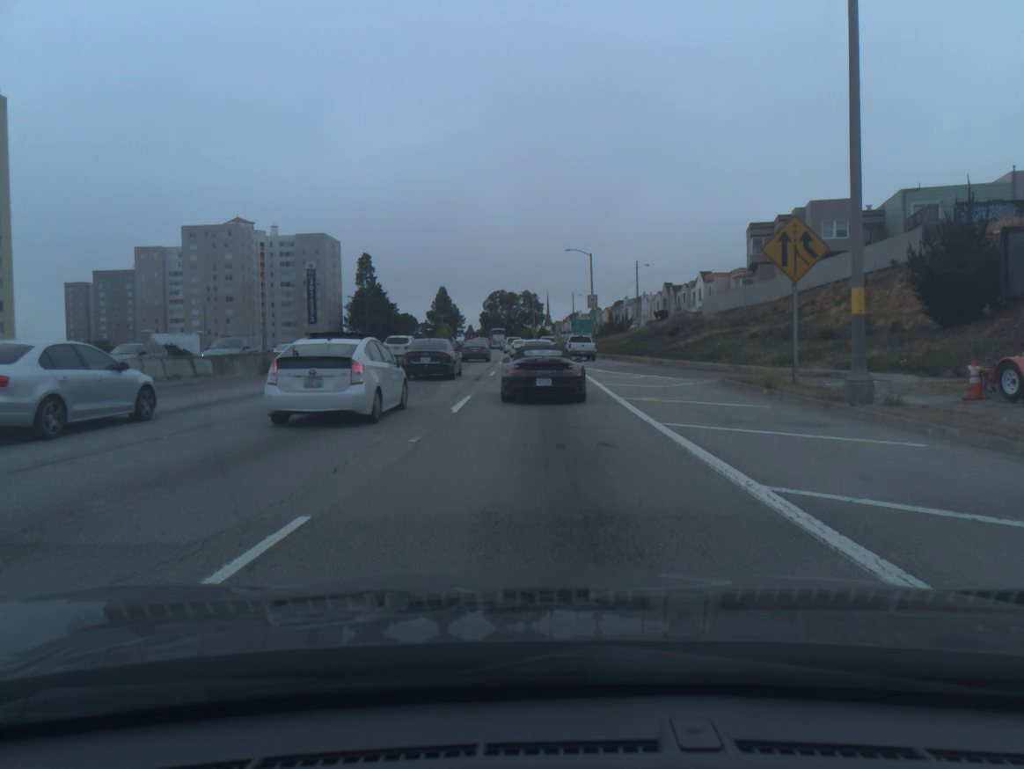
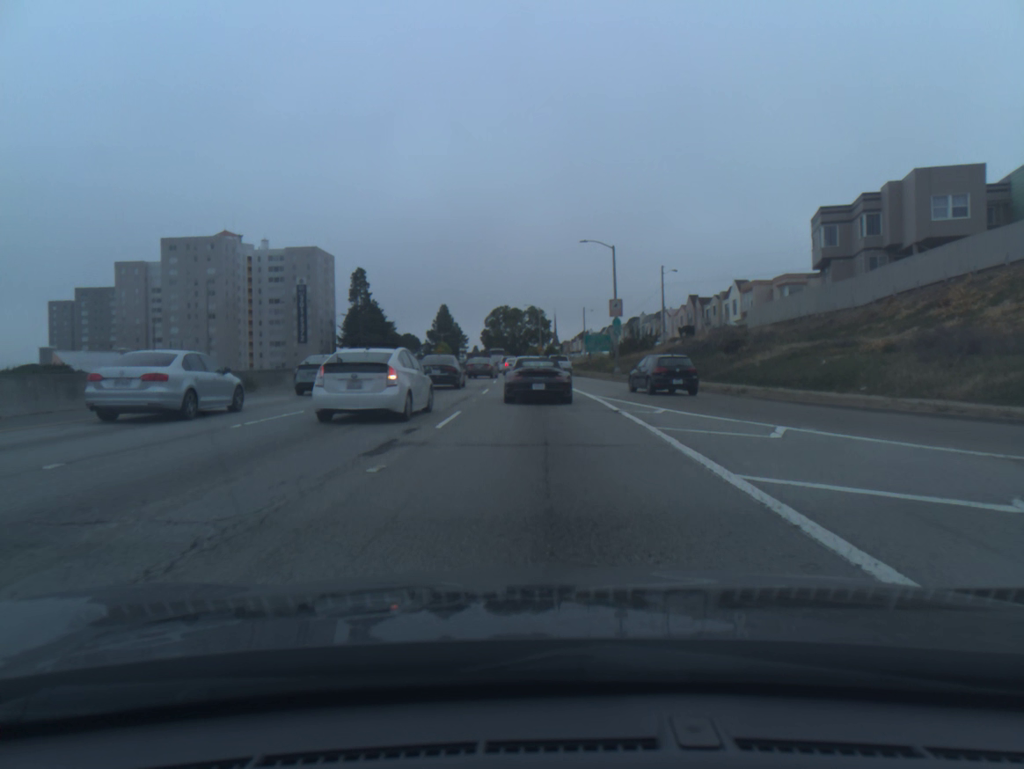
(-0.1, +17.1) m; -1°
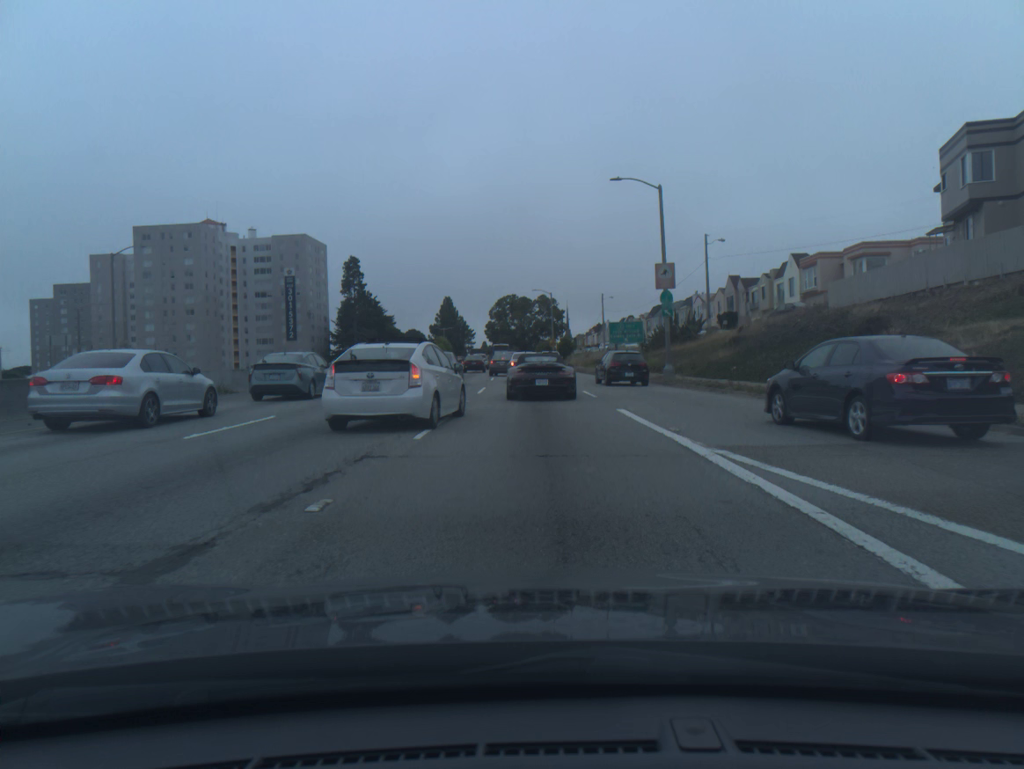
(-0.1, +17.1) m; -1°
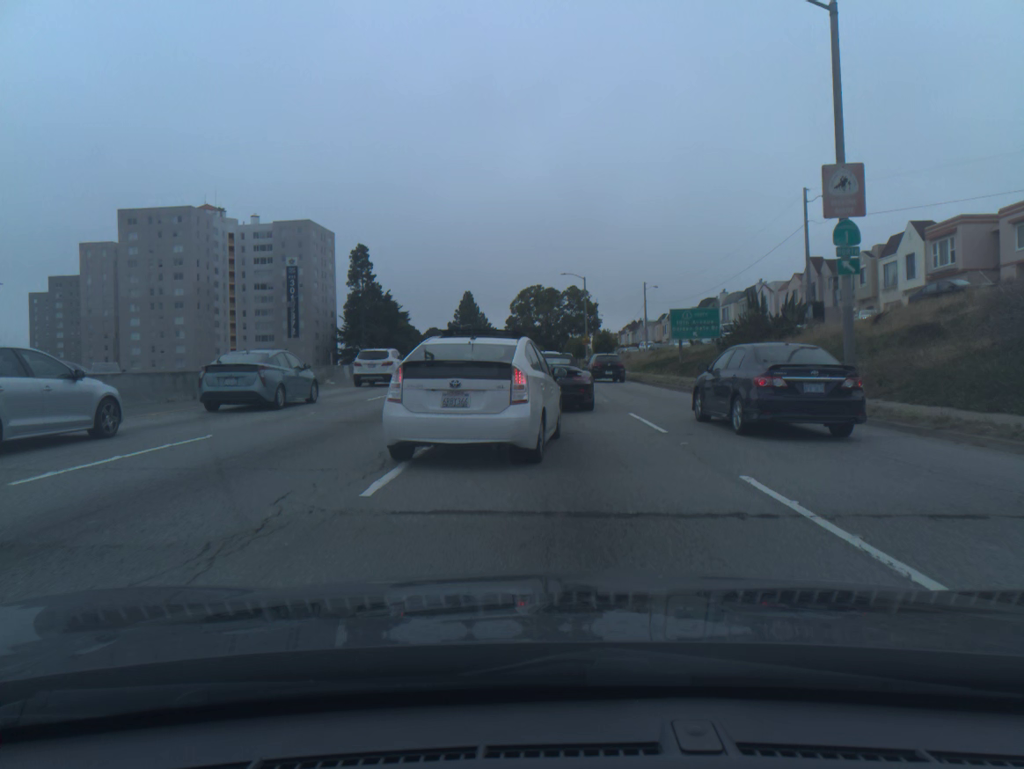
(-0.4, +19.1) m; -2°
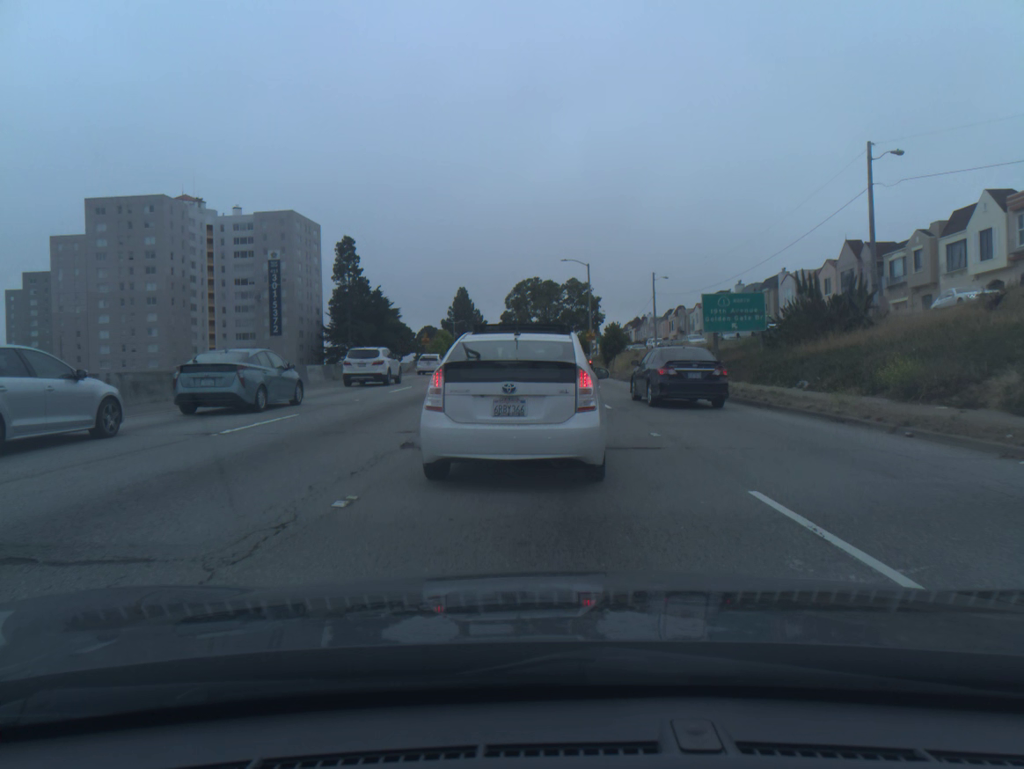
(+0.1, +10.2) m; 0°
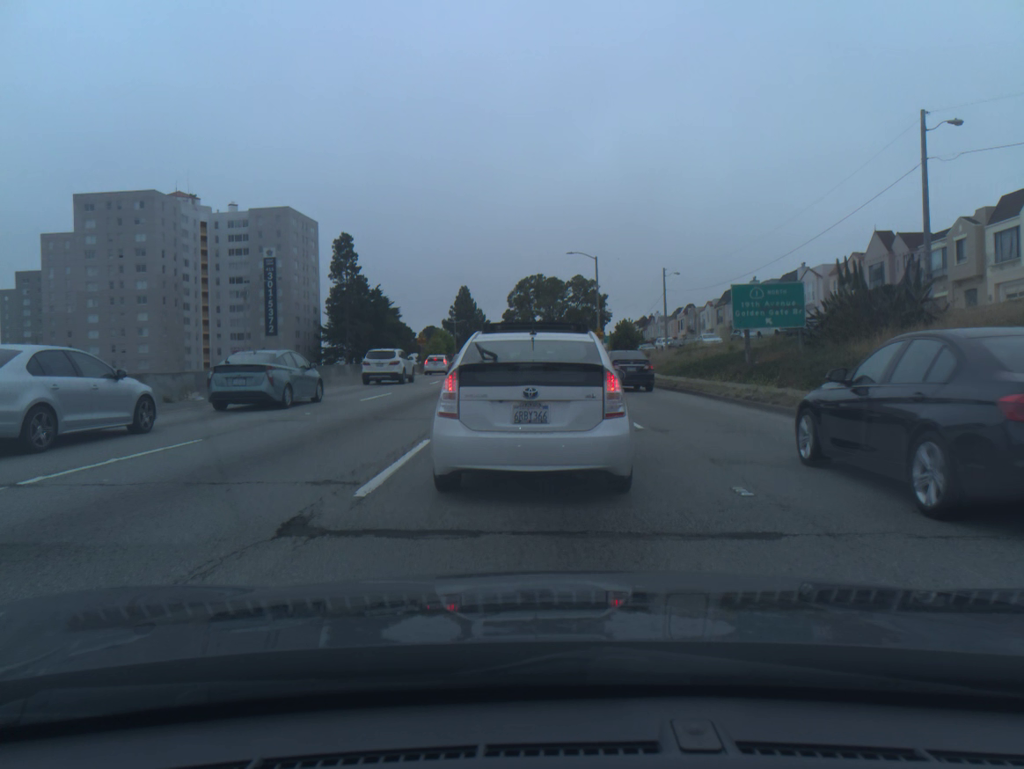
(0.0, +4.9) m; 0°
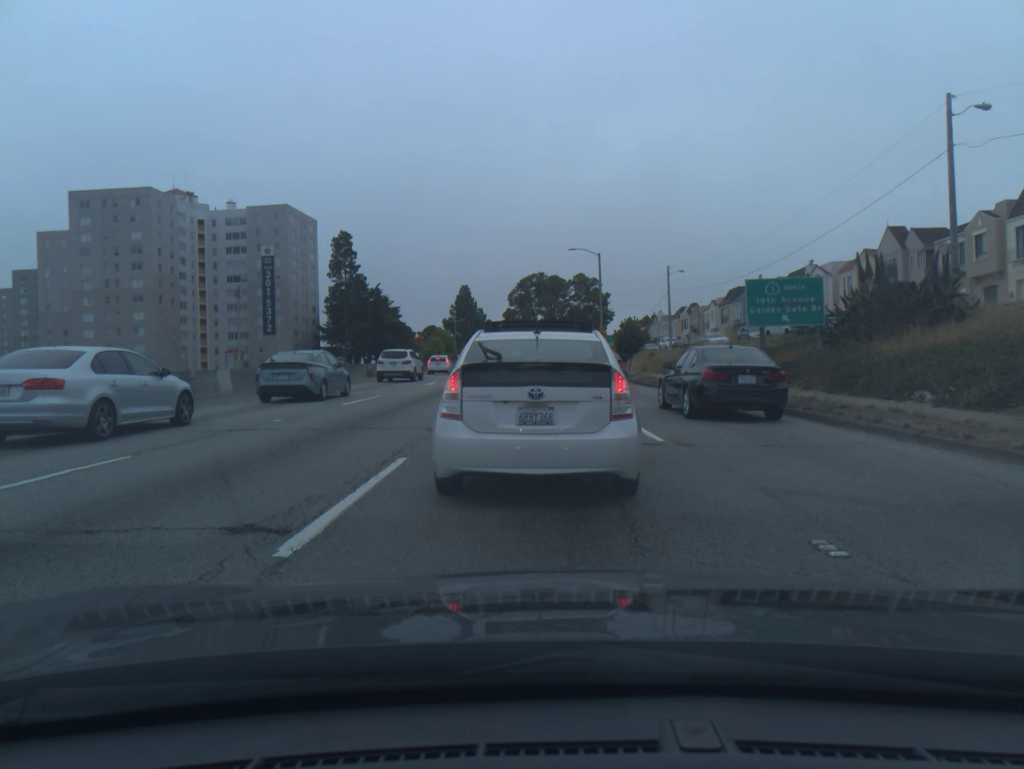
(0.0, +2.1) m; -1°
